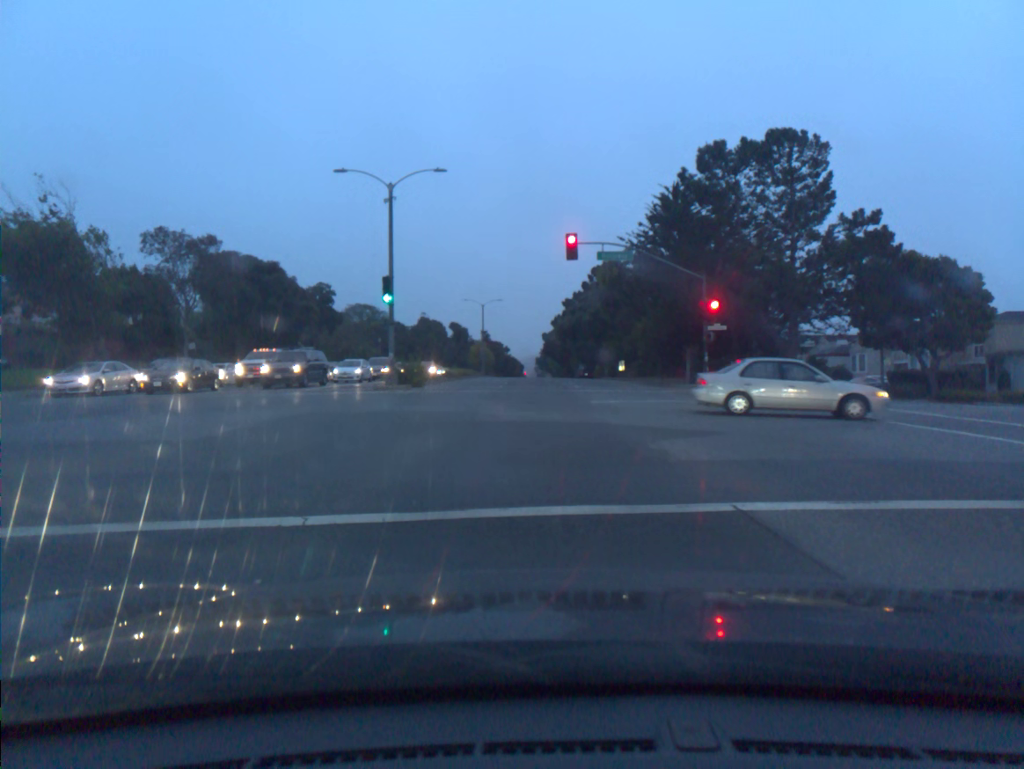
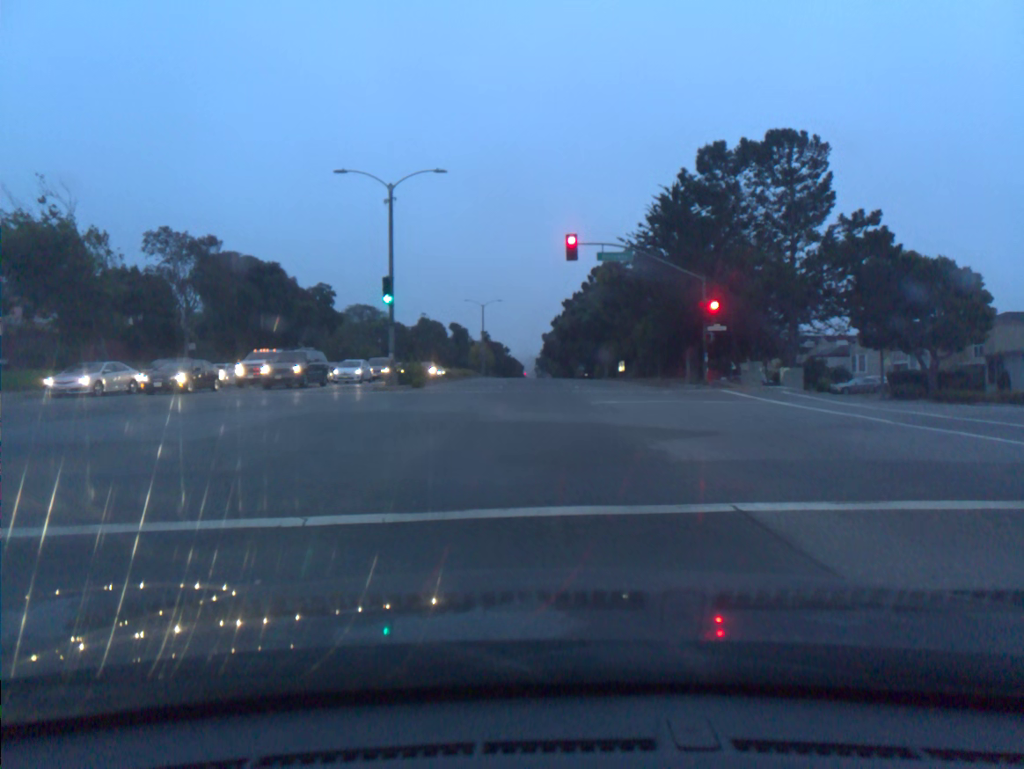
(0.0, 0.0) m; 0°
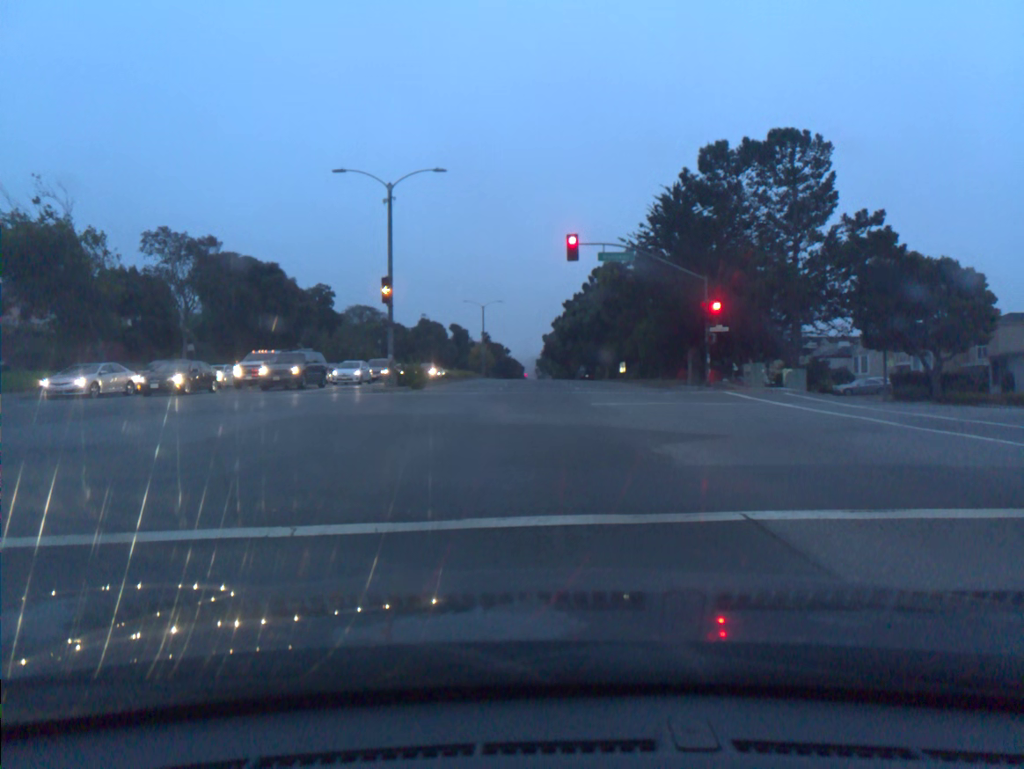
(0.0, +0.2) m; 0°
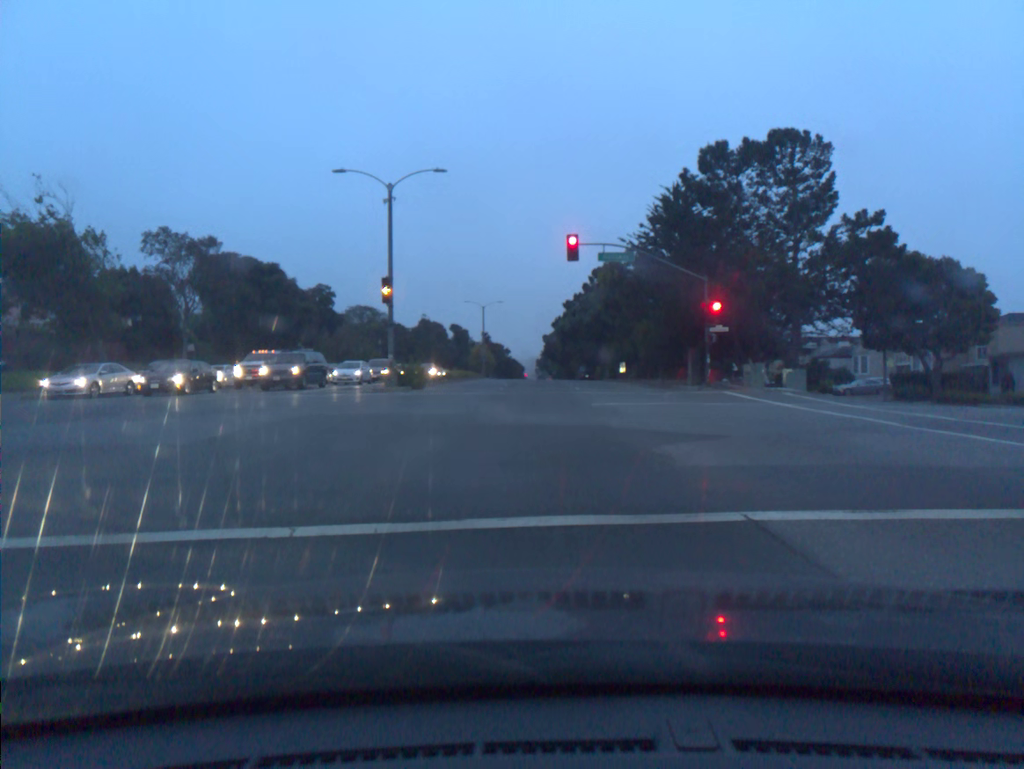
(0.0, 0.0) m; 0°
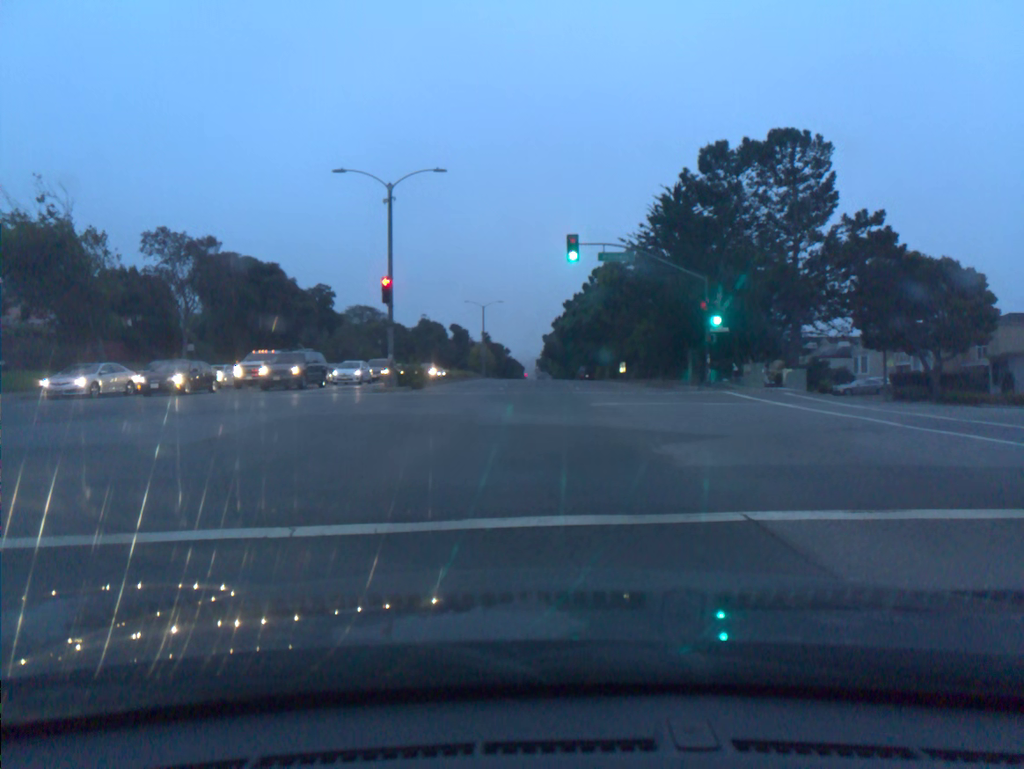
(0.0, 0.0) m; 0°
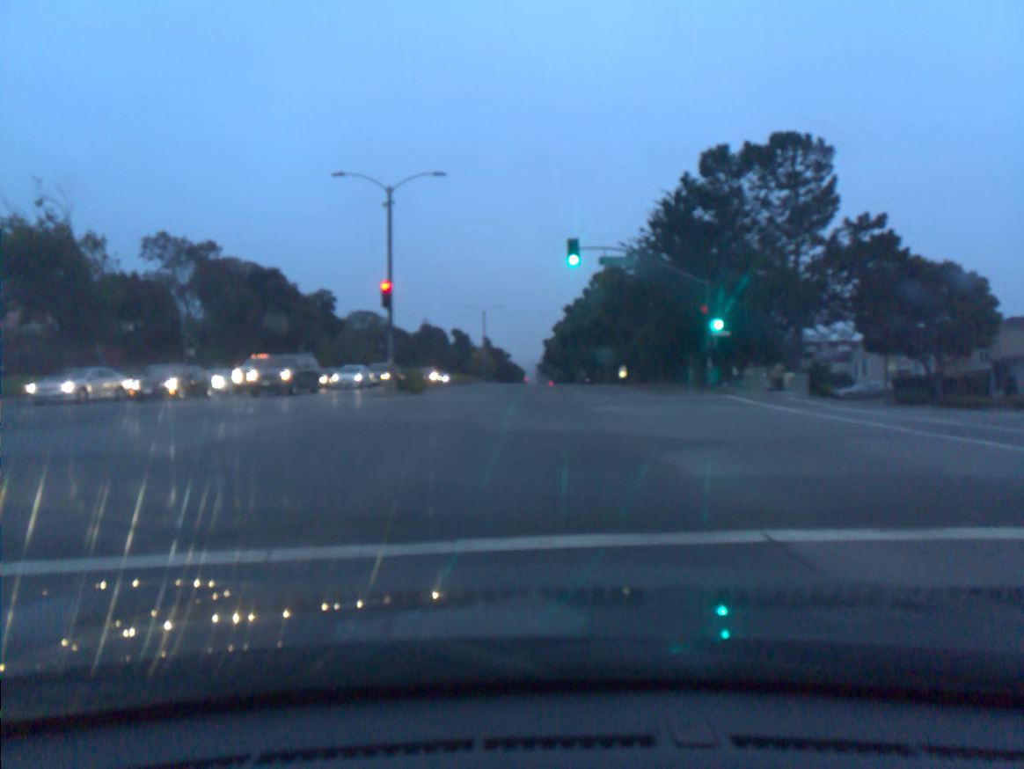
(0.0, +0.5) m; 0°
